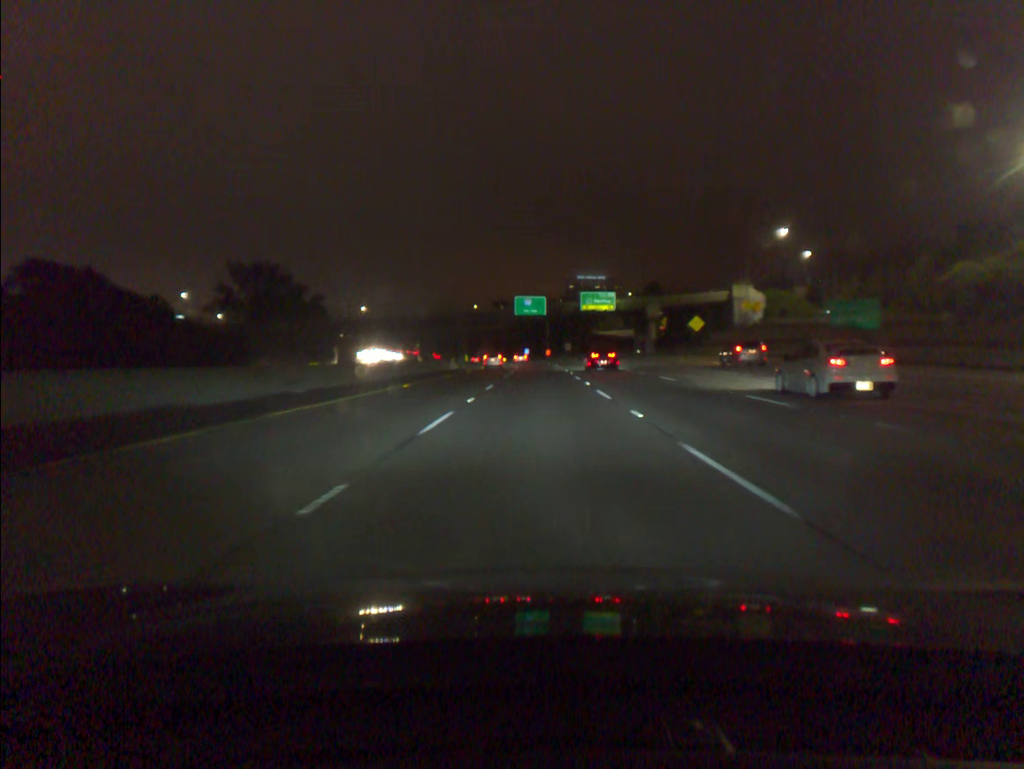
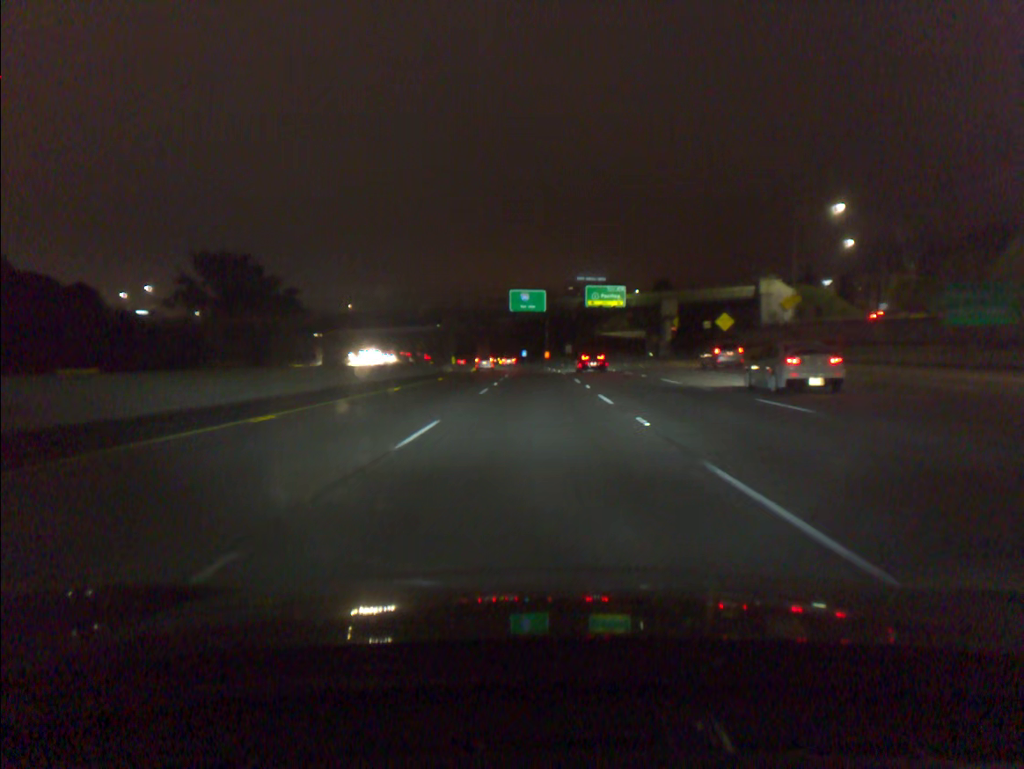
(0.0, +16.3) m; 0°
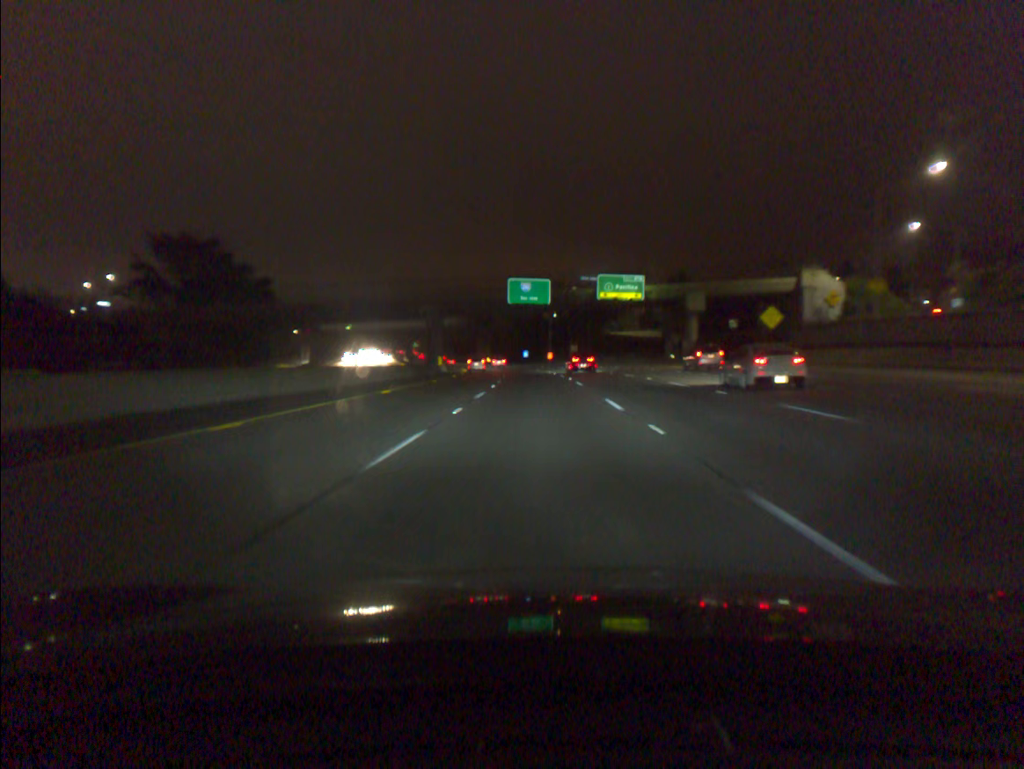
(0.0, +16.4) m; 0°
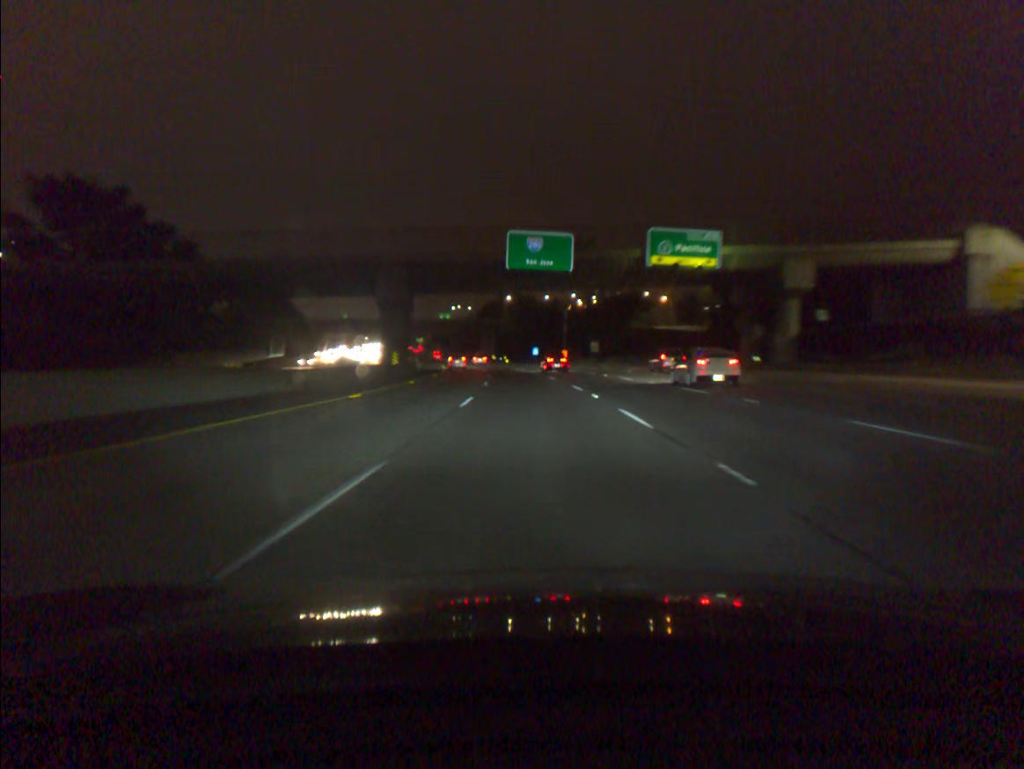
(-0.2, +33.2) m; -1°
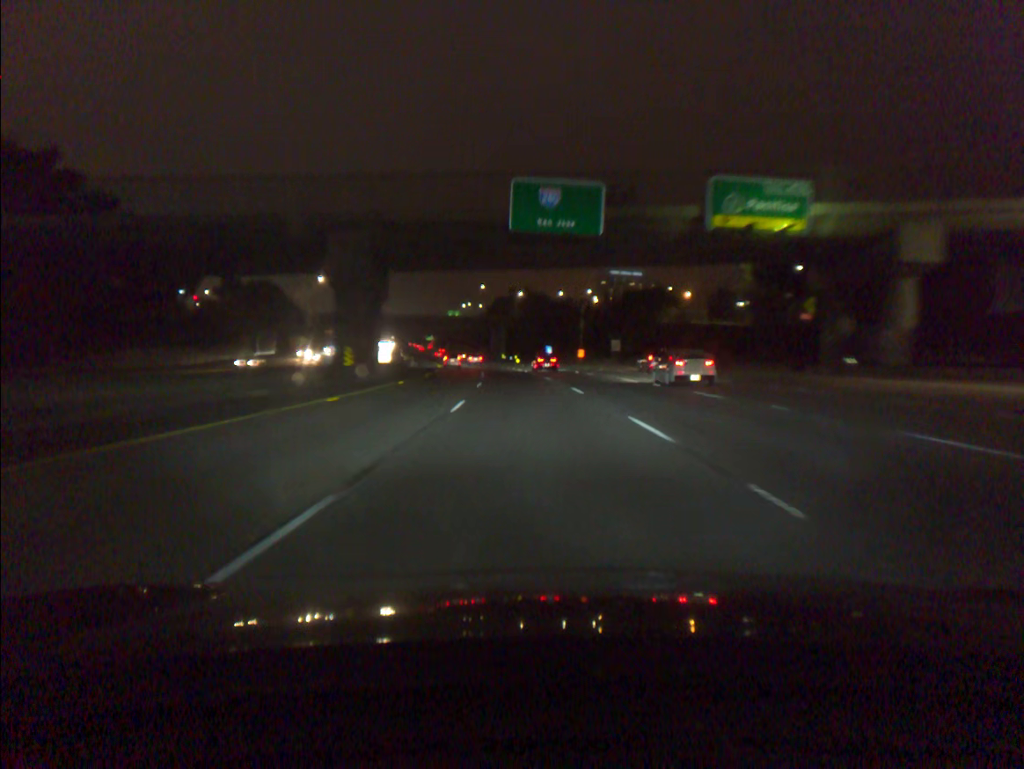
(-0.1, +16.8) m; -1°
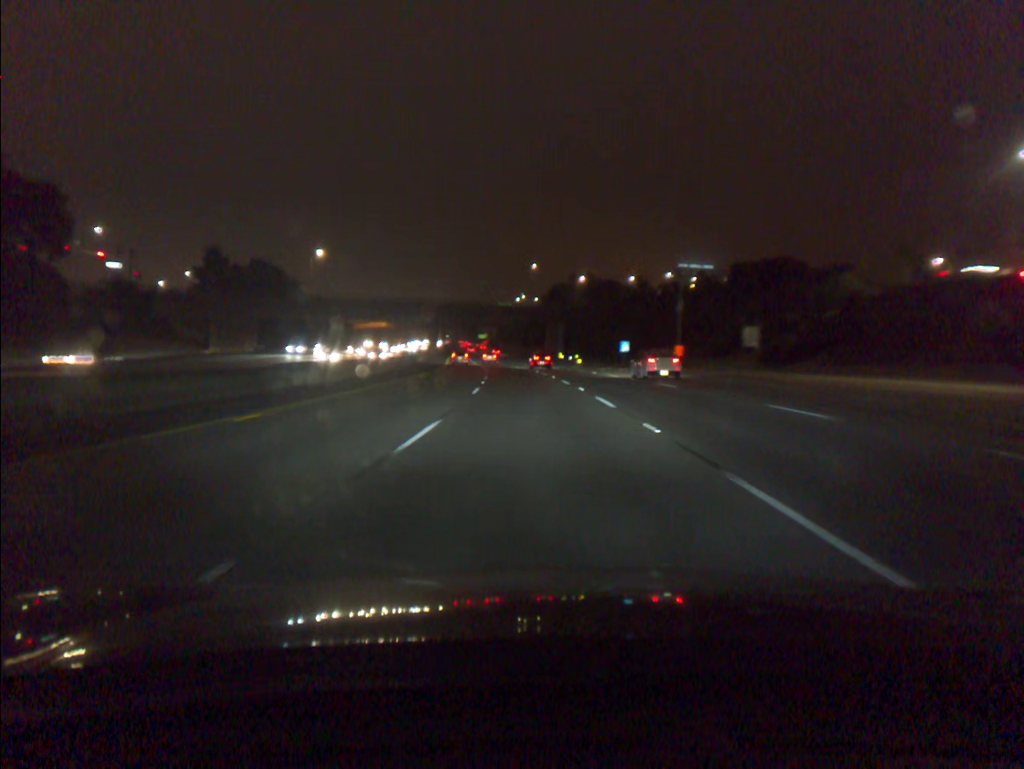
(-1.8, +51.1) m; -4°
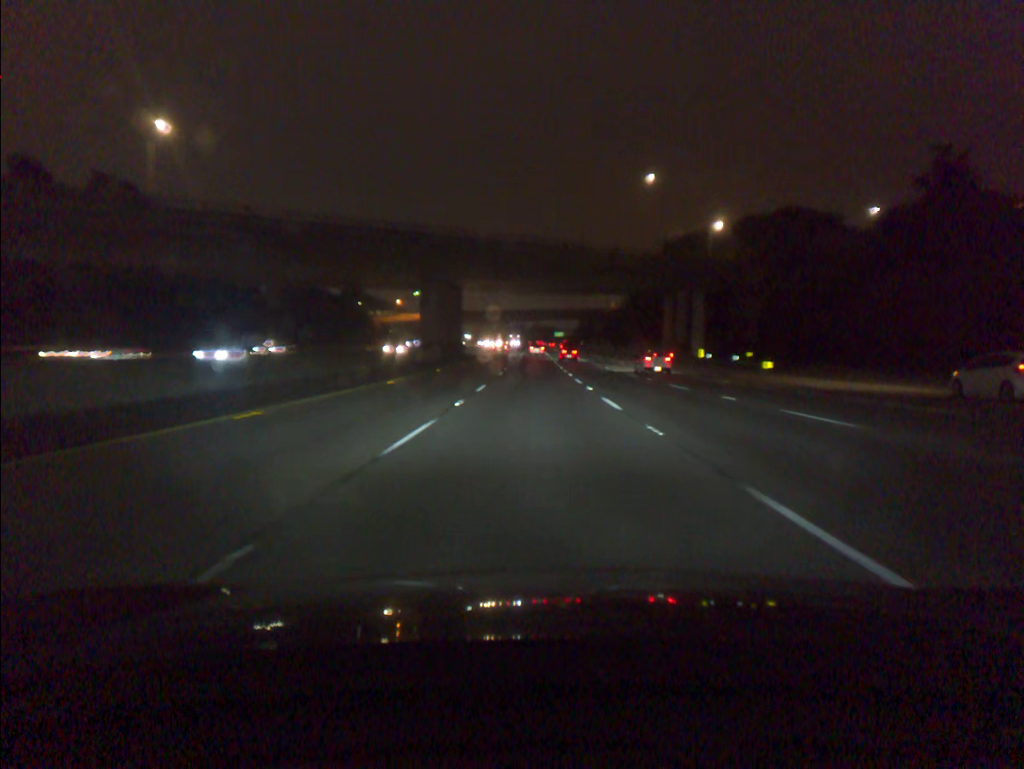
(-4.9, +87.9) m; -6°
